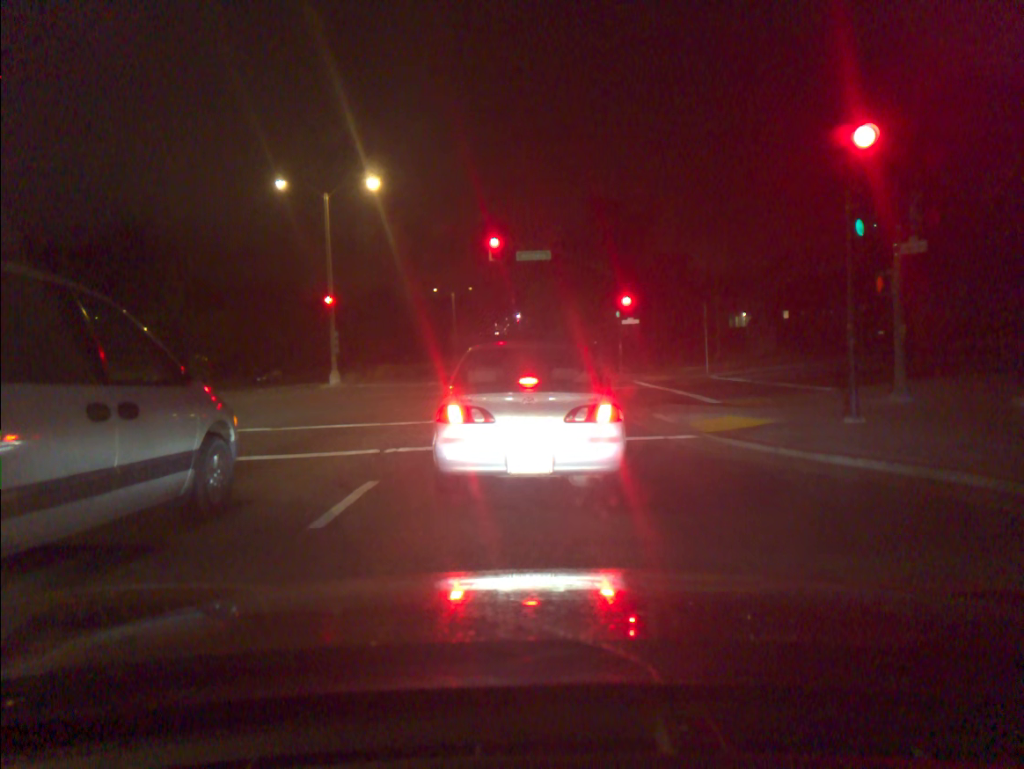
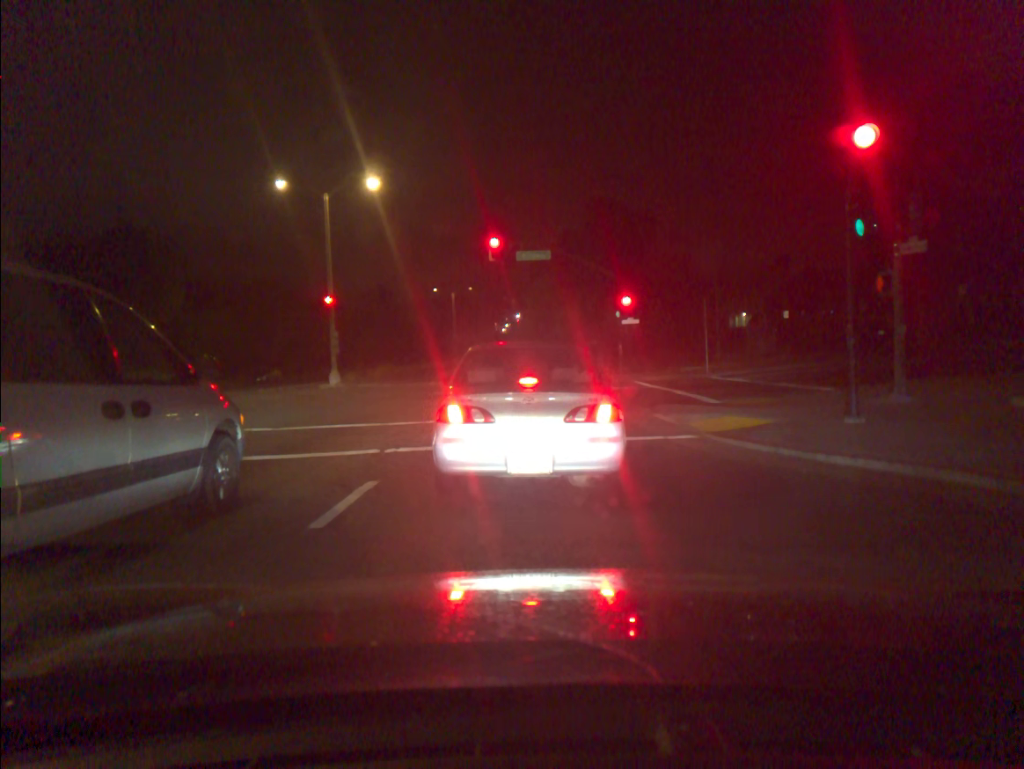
(0.0, 0.0) m; 0°
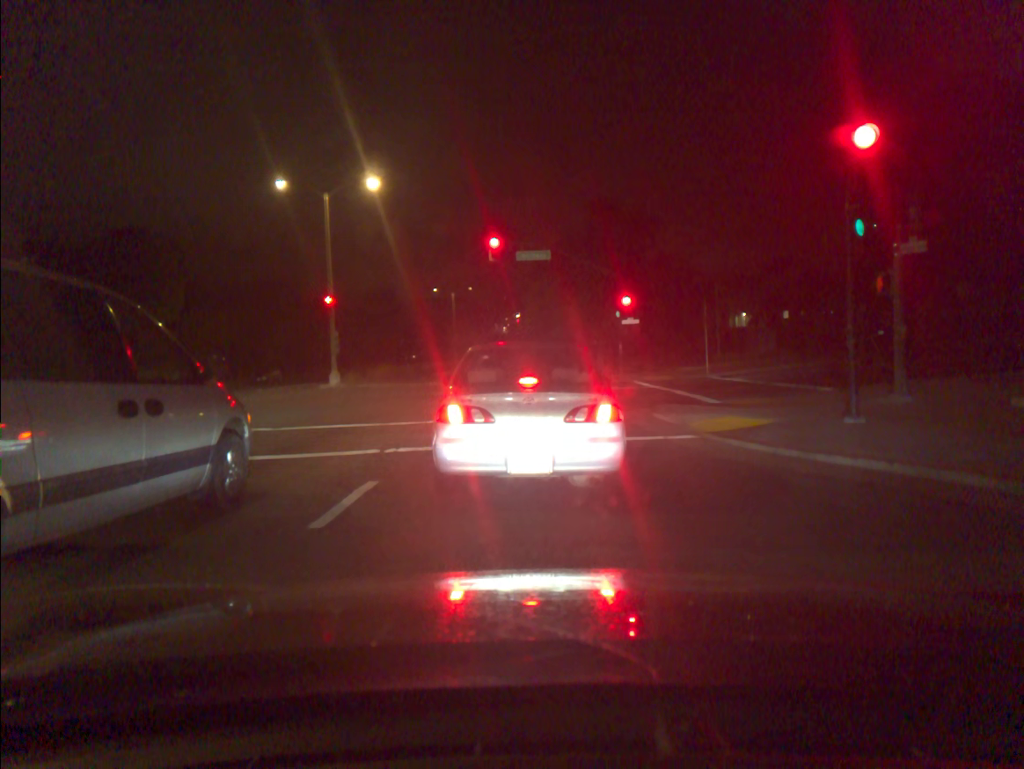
(0.0, 0.0) m; 0°
